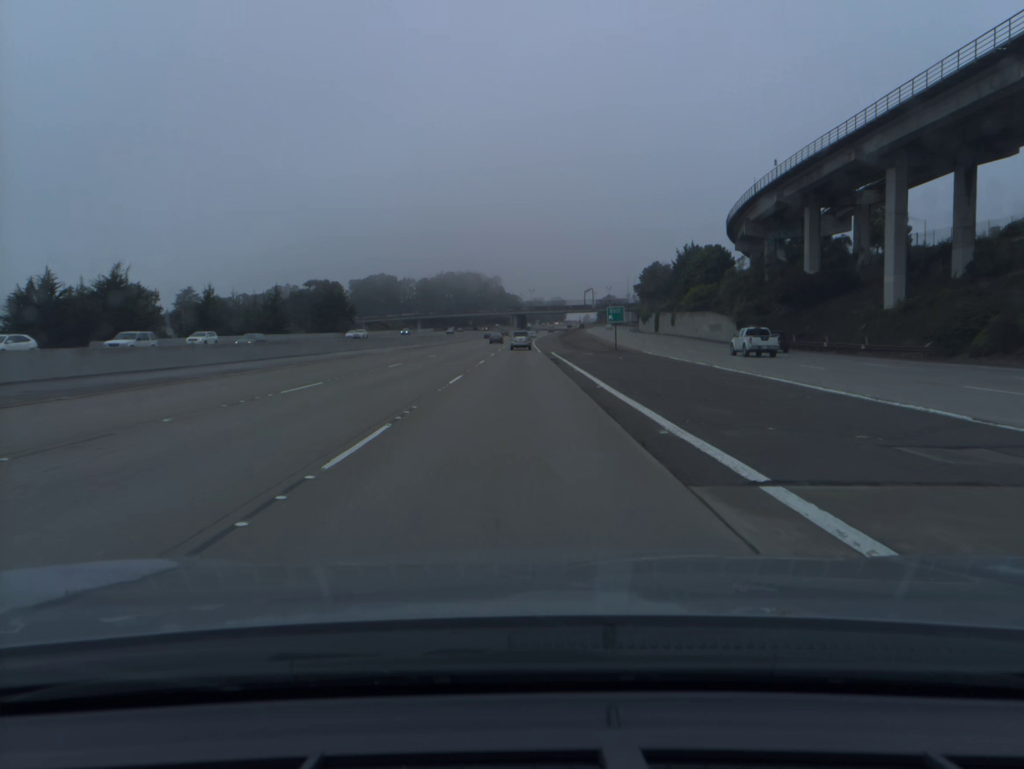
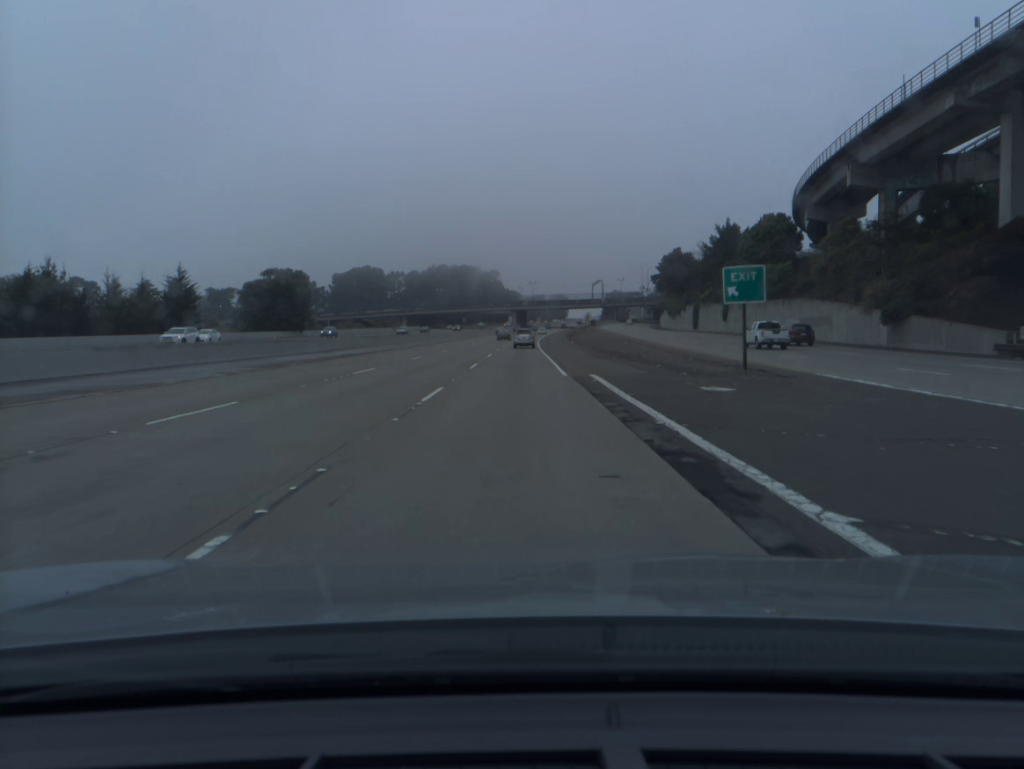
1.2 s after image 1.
(0.0, +35.8) m; 0°
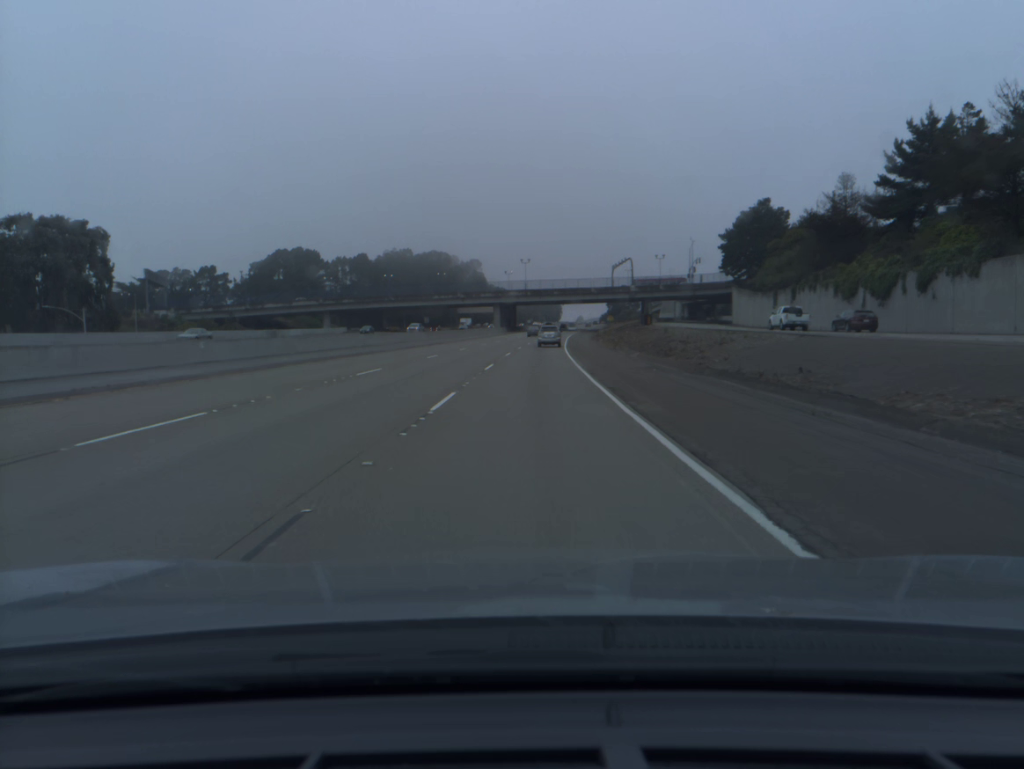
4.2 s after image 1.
(+0.1, +89.2) m; +1°
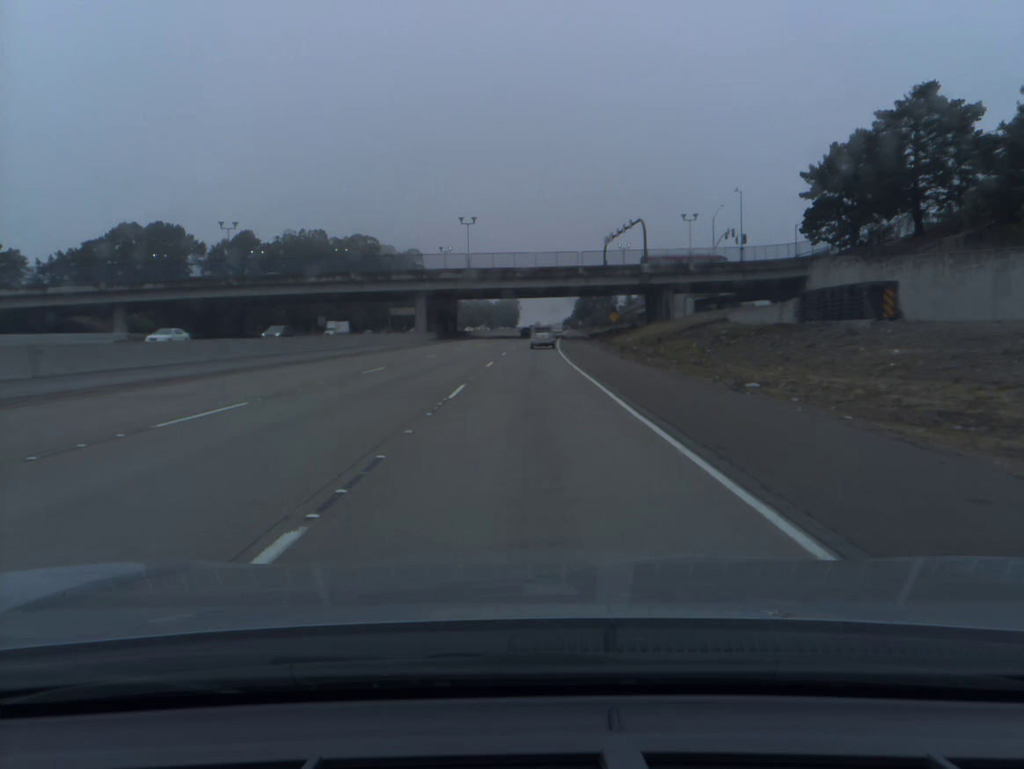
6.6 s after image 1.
(+1.9, +69.7) m; +3°
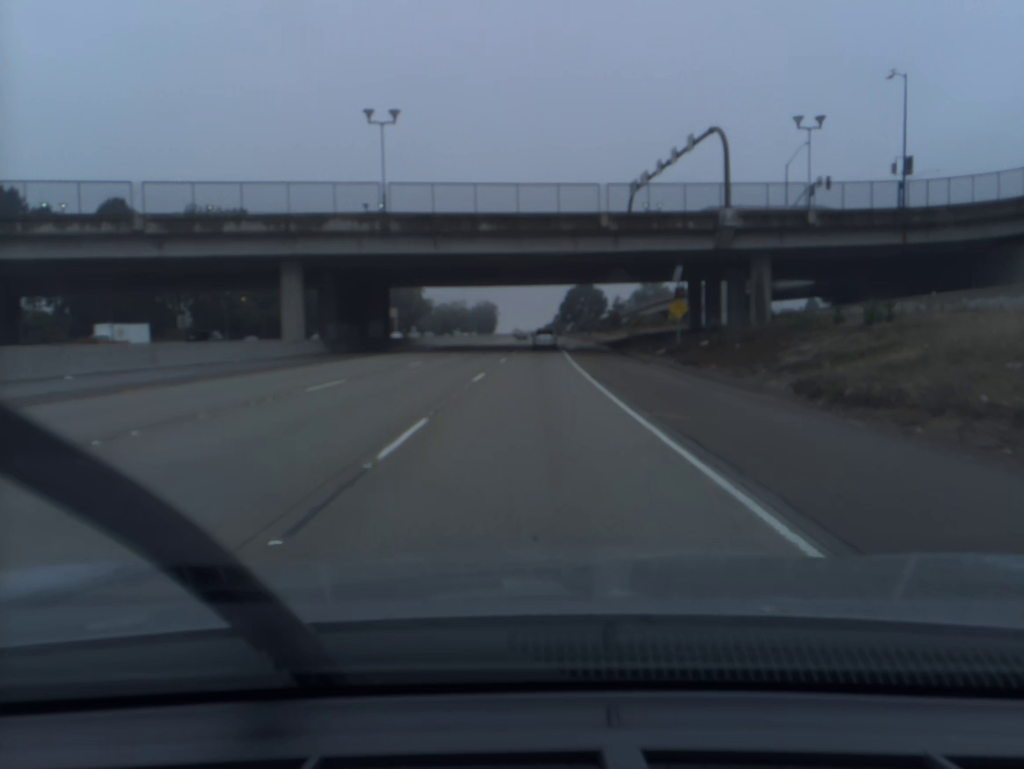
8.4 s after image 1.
(+0.6, +51.6) m; +2°
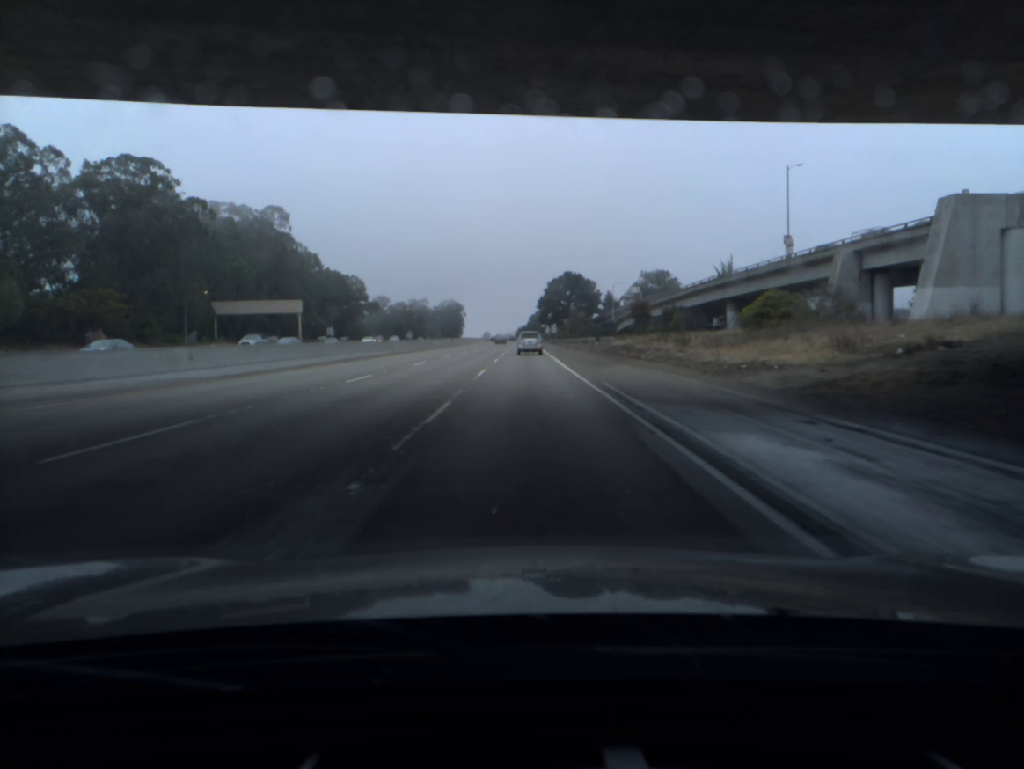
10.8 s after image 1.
(+1.6, +68.3) m; +2°
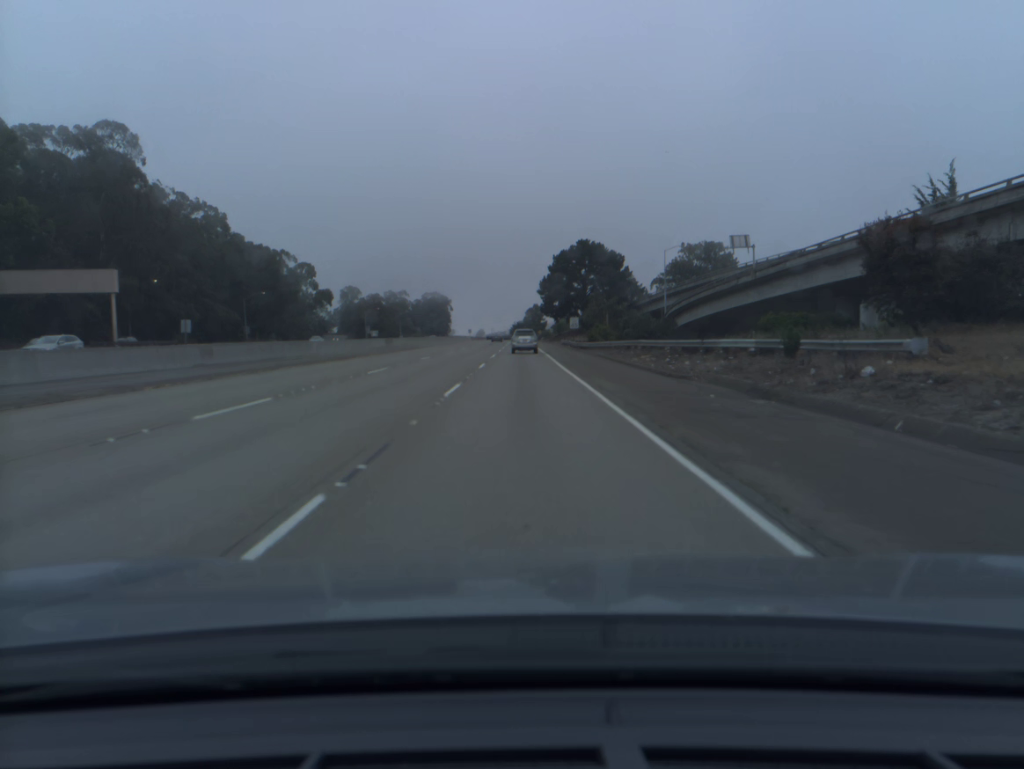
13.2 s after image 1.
(+0.3, +67.7) m; 0°
